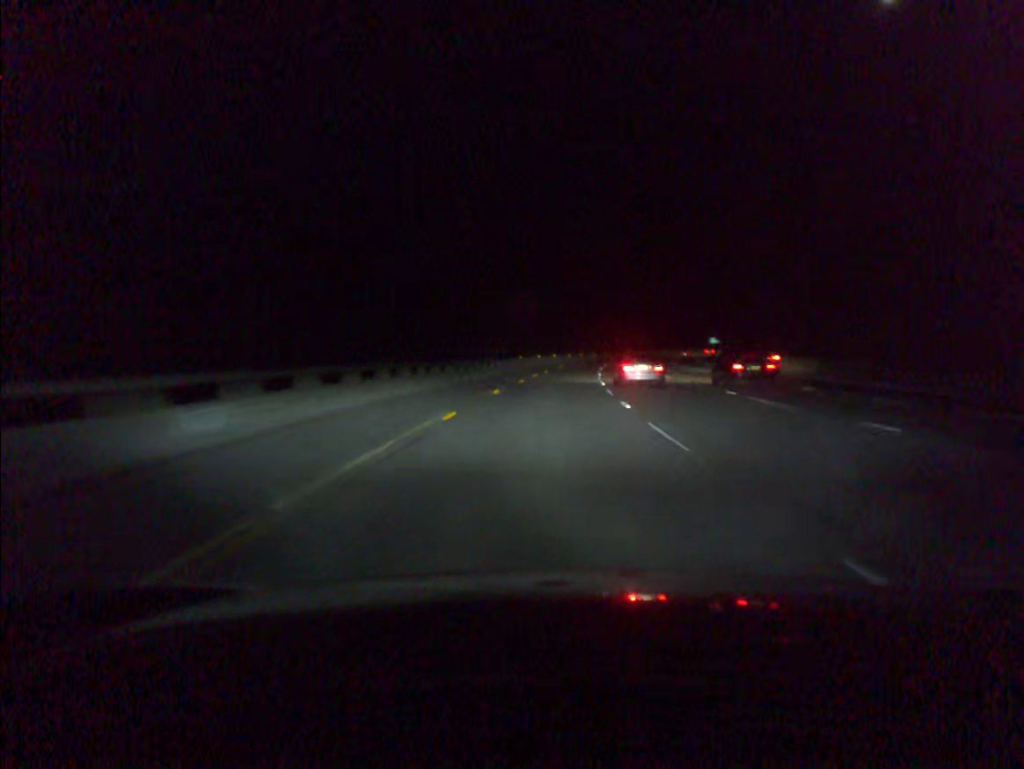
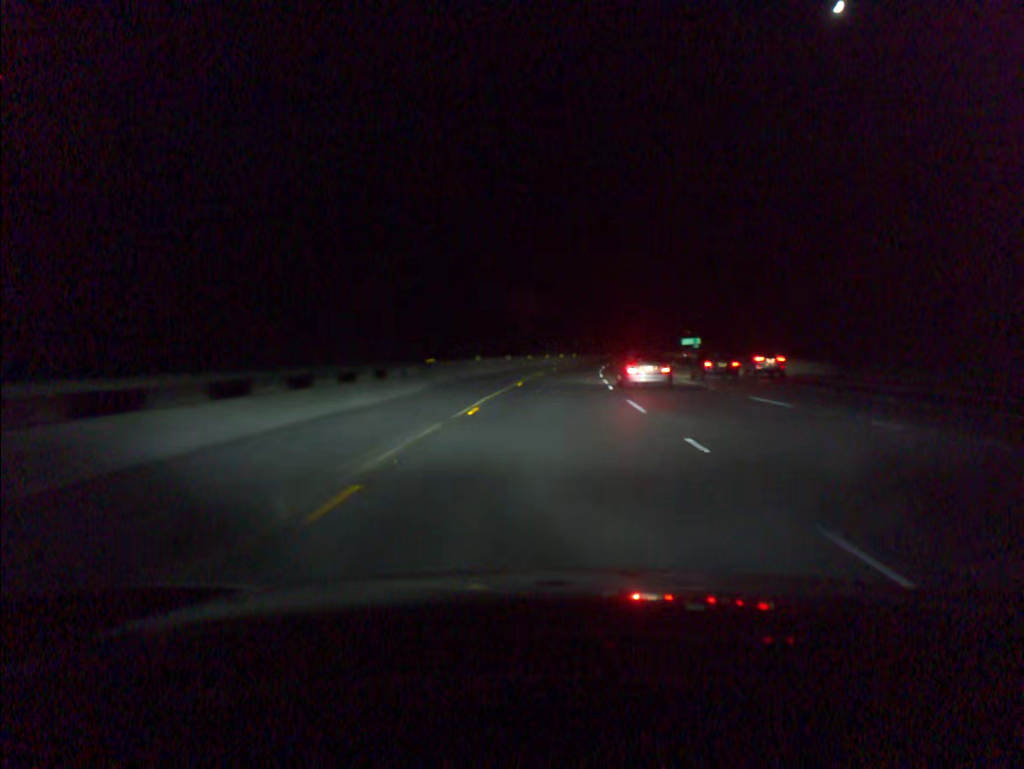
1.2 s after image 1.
(+0.9, +37.1) m; +3°
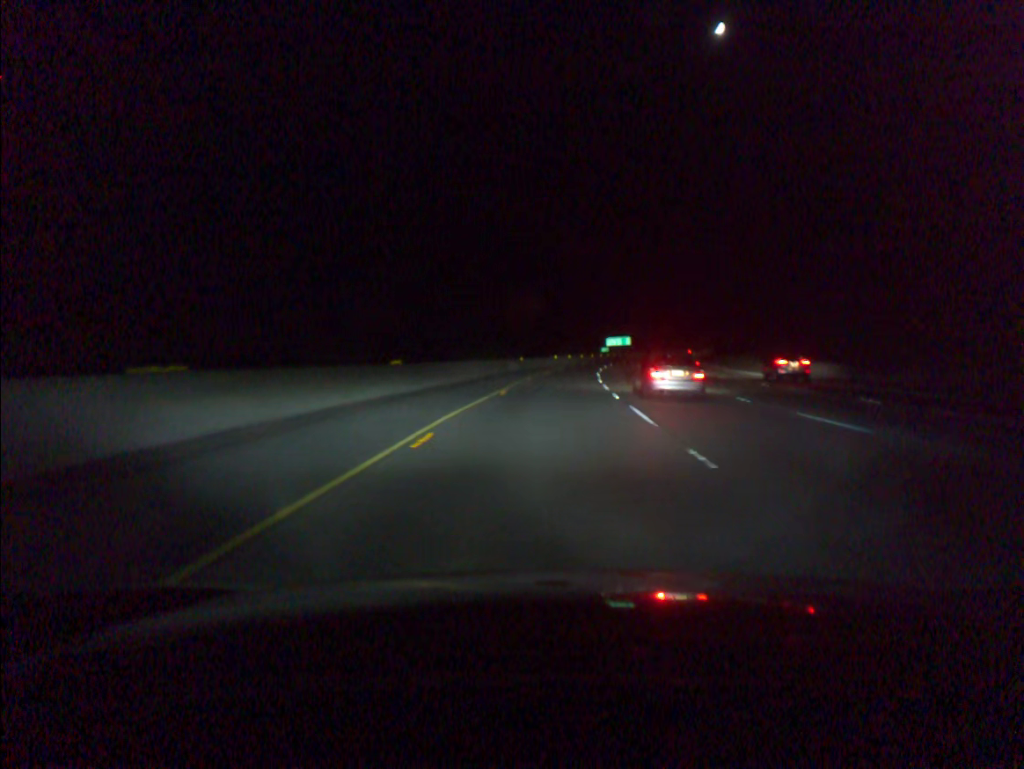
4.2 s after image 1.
(+6.3, +92.5) m; +8°
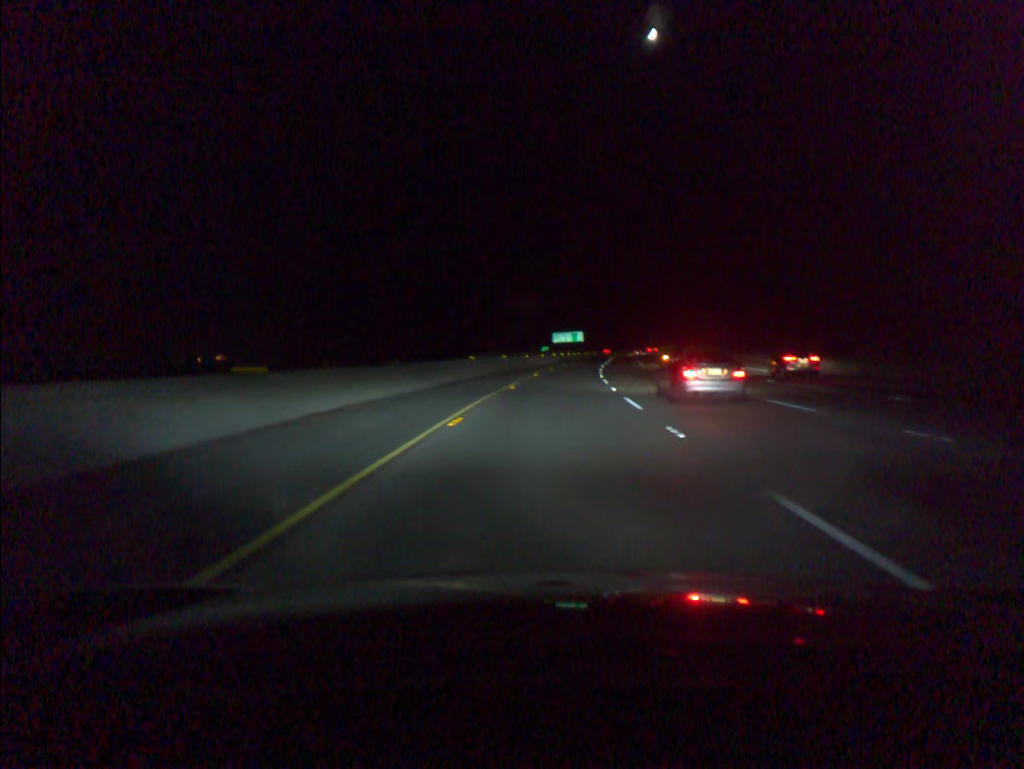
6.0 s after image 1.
(+2.2, +55.6) m; +5°
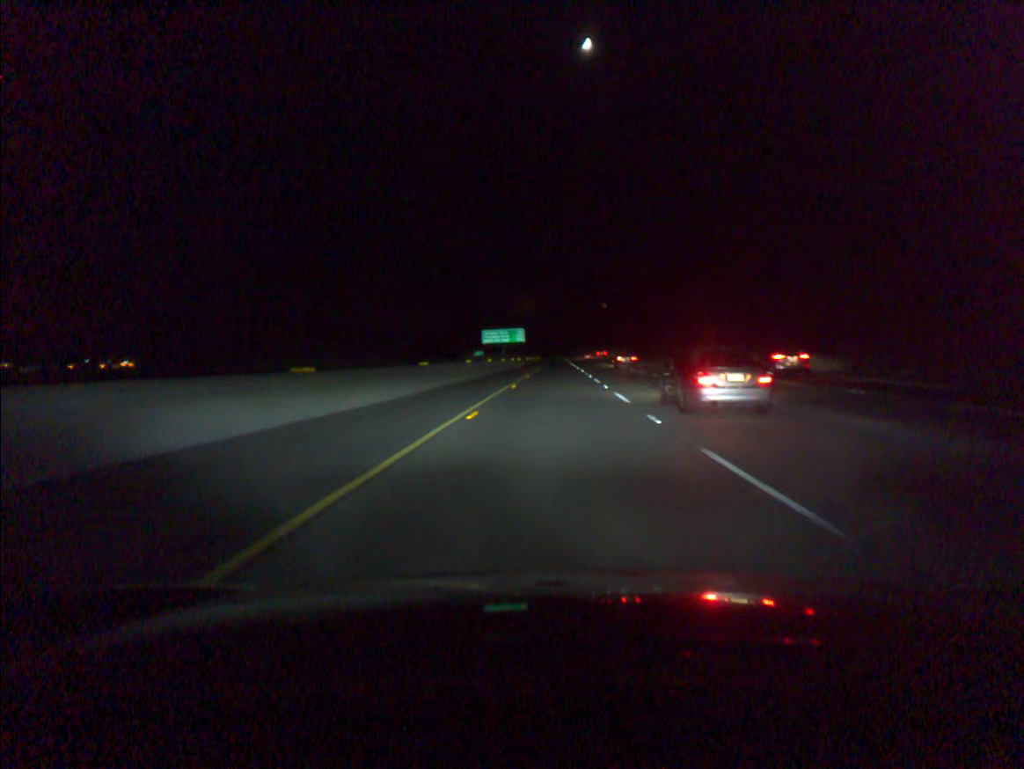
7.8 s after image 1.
(+2.4, +55.6) m; +5°
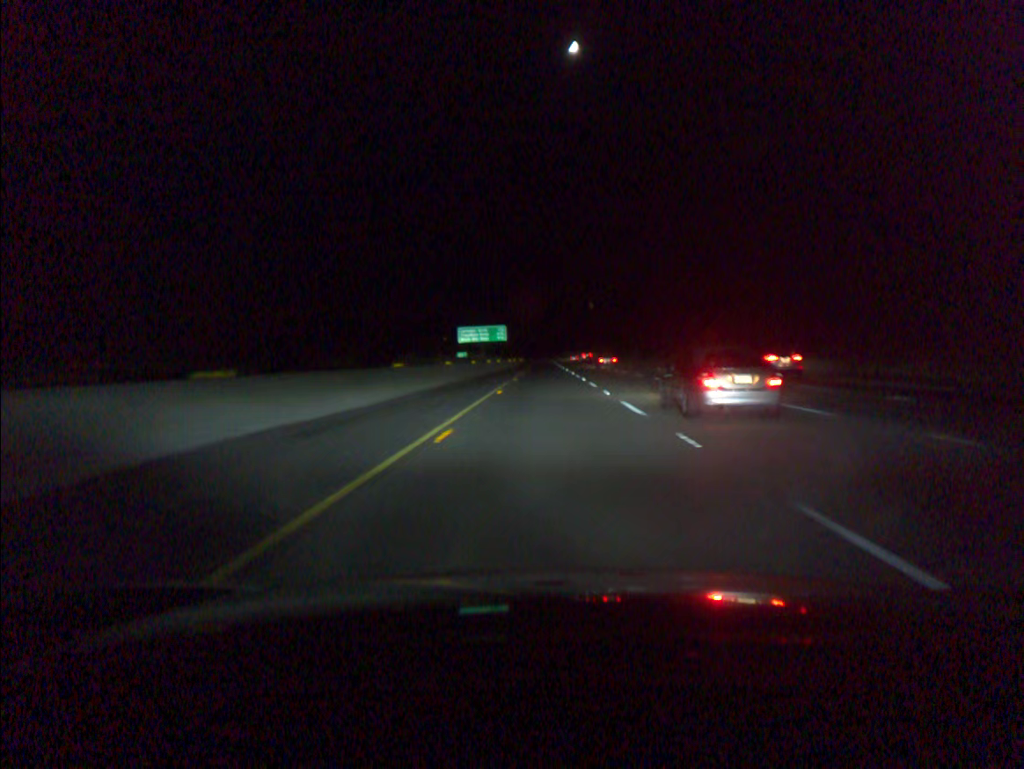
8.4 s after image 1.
(+0.2, +18.6) m; +1°
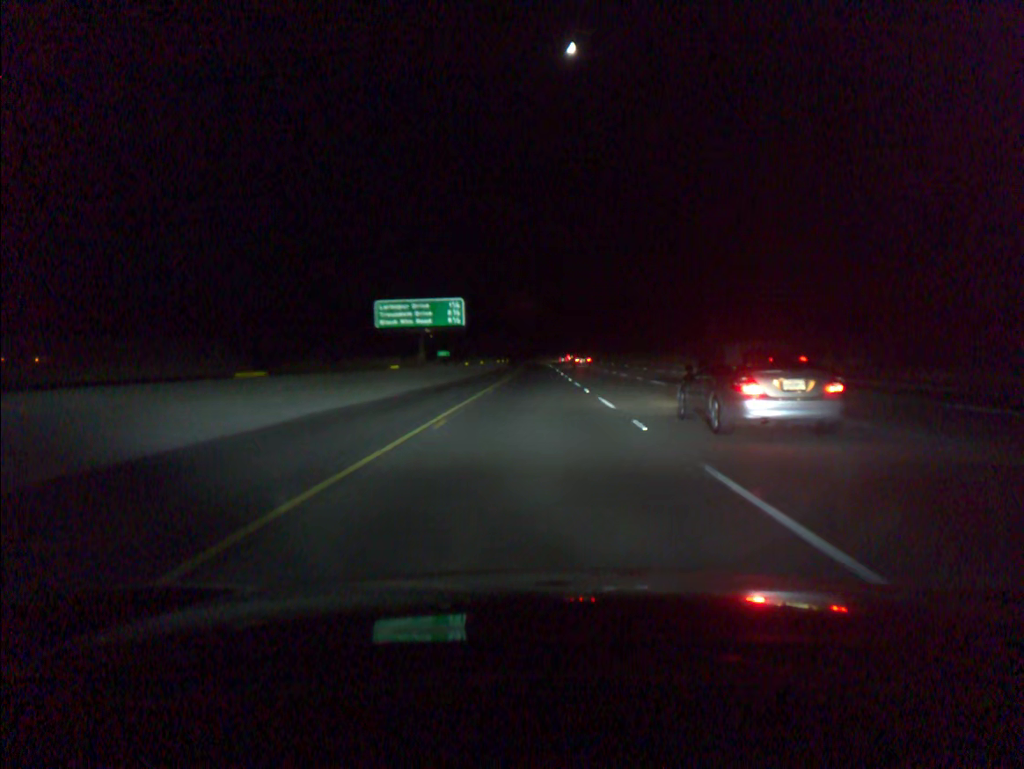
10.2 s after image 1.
(+0.5, +55.7) m; 0°
